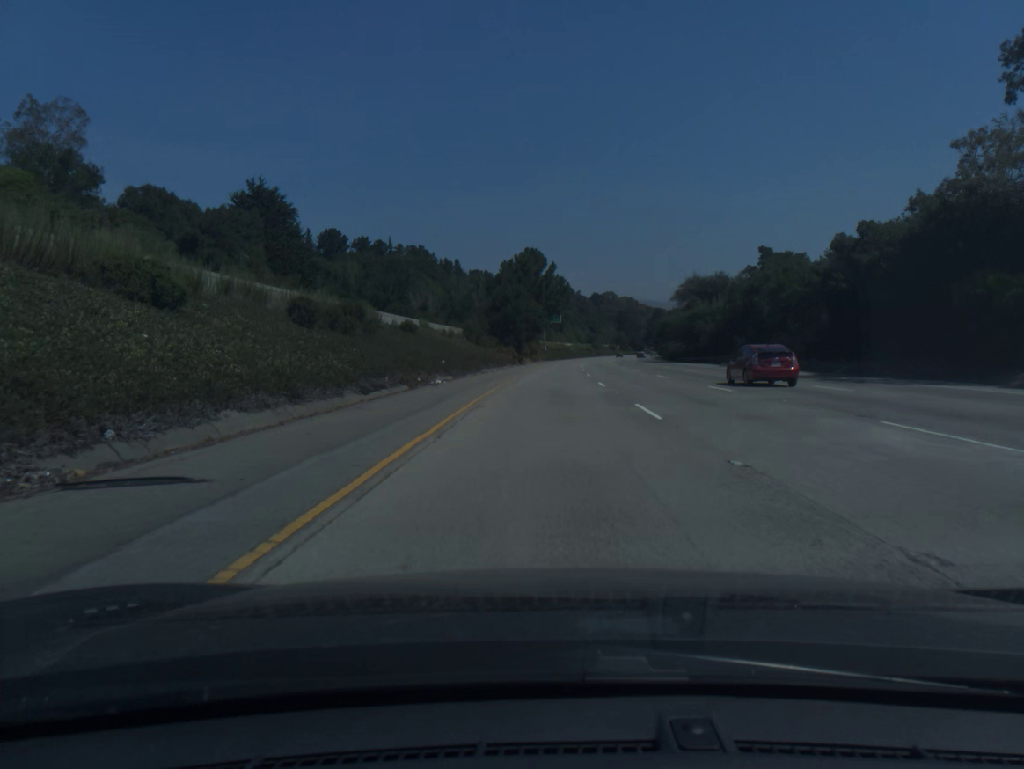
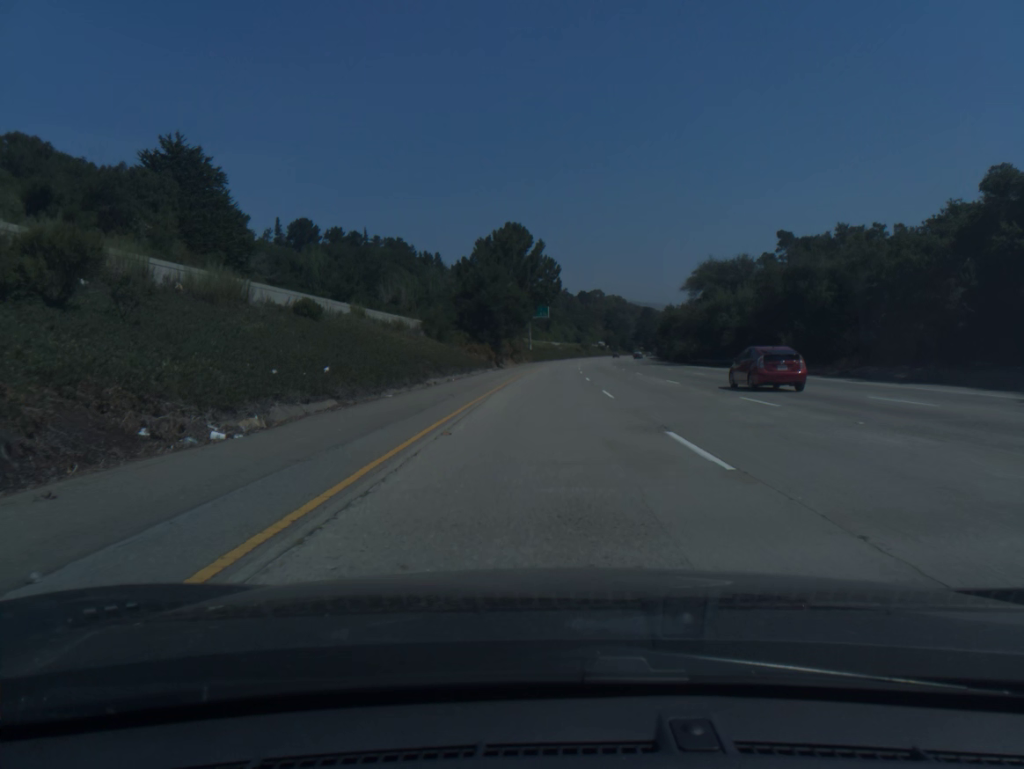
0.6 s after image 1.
(+0.2, +20.1) m; +1°
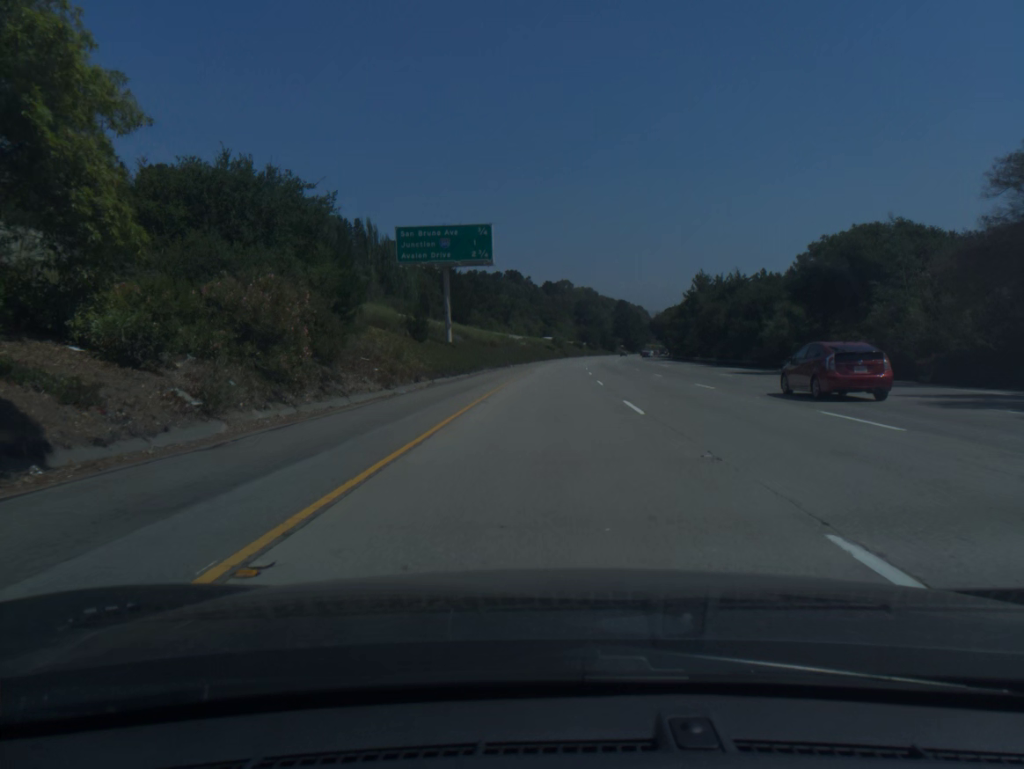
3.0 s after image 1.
(+2.1, +80.4) m; +3°
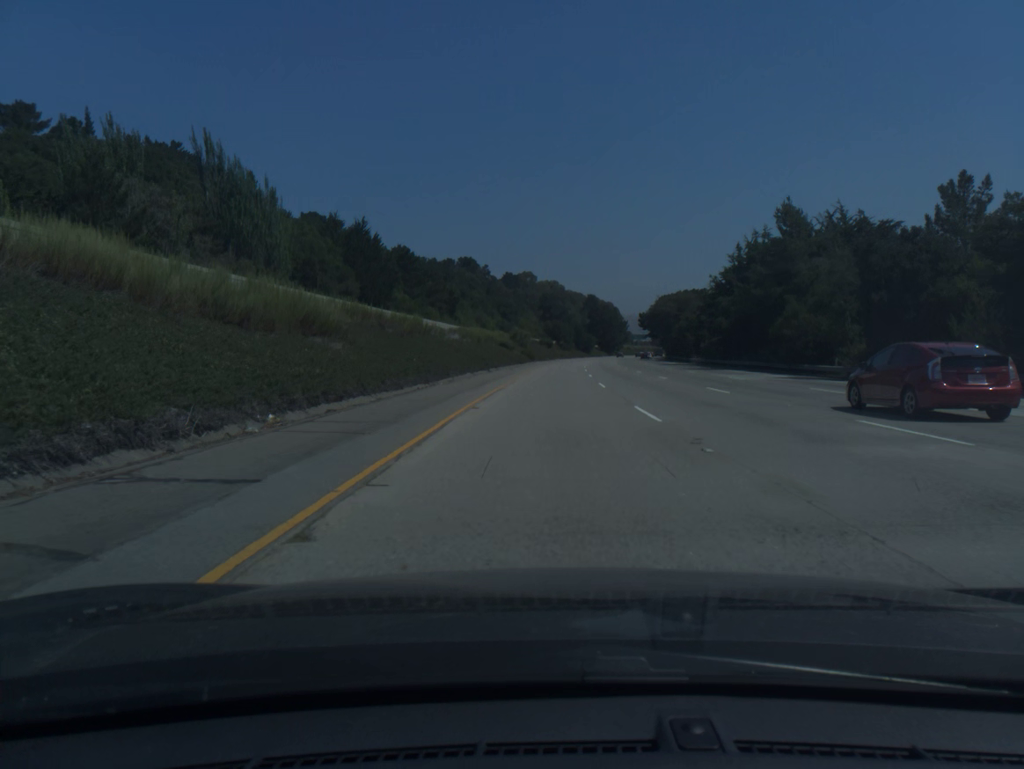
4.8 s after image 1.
(+1.3, +60.3) m; +3°
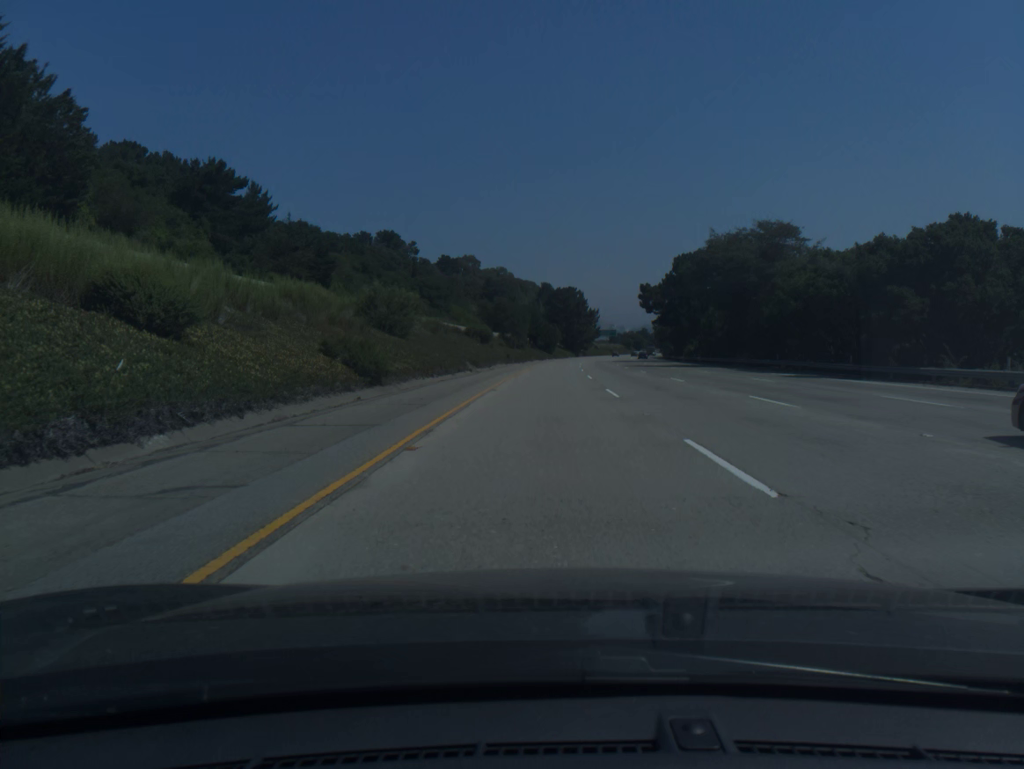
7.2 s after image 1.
(+2.6, +80.4) m; +4°
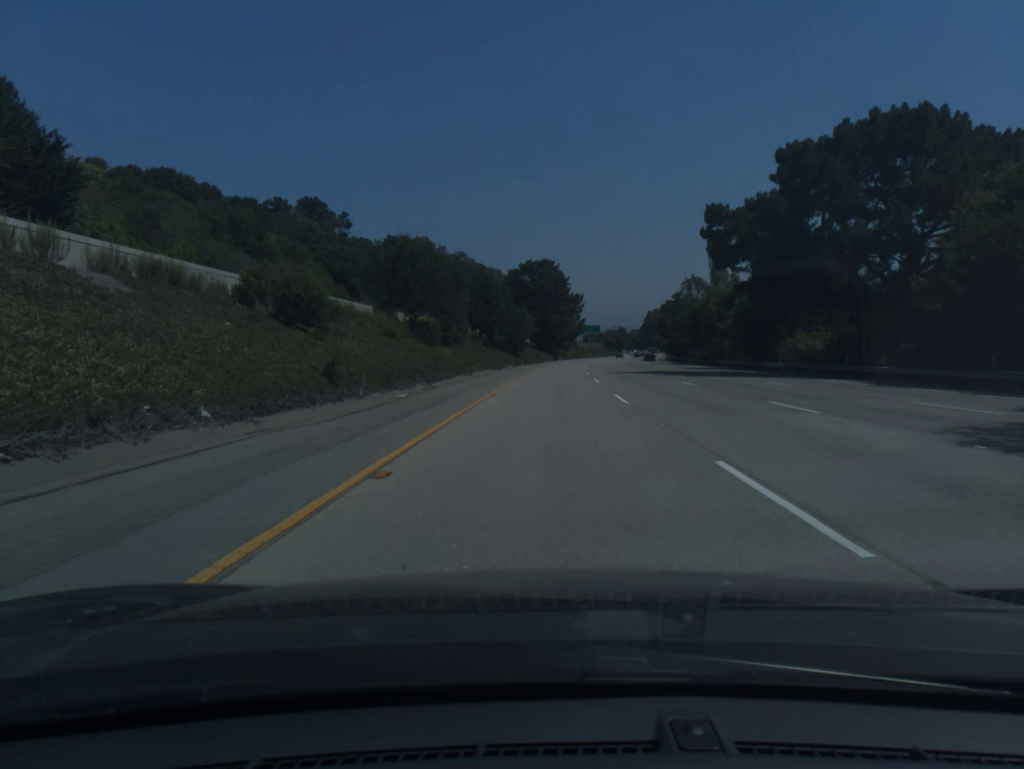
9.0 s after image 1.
(+1.2, +60.3) m; +2°
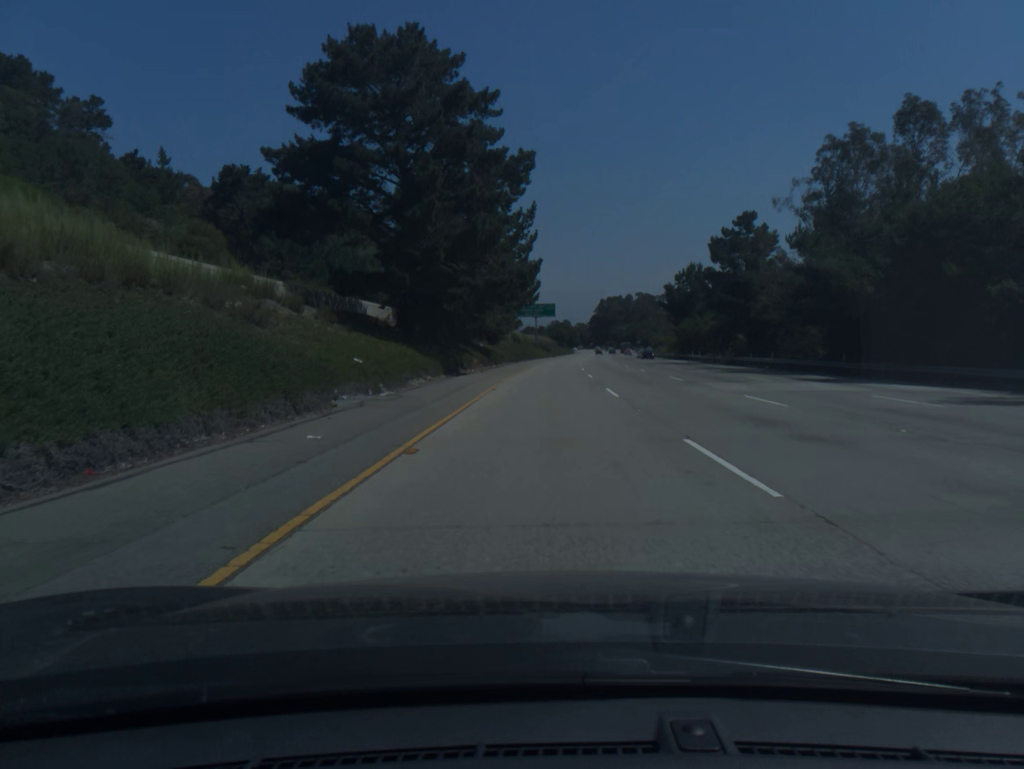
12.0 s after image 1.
(+3.9, +100.3) m; +4°
